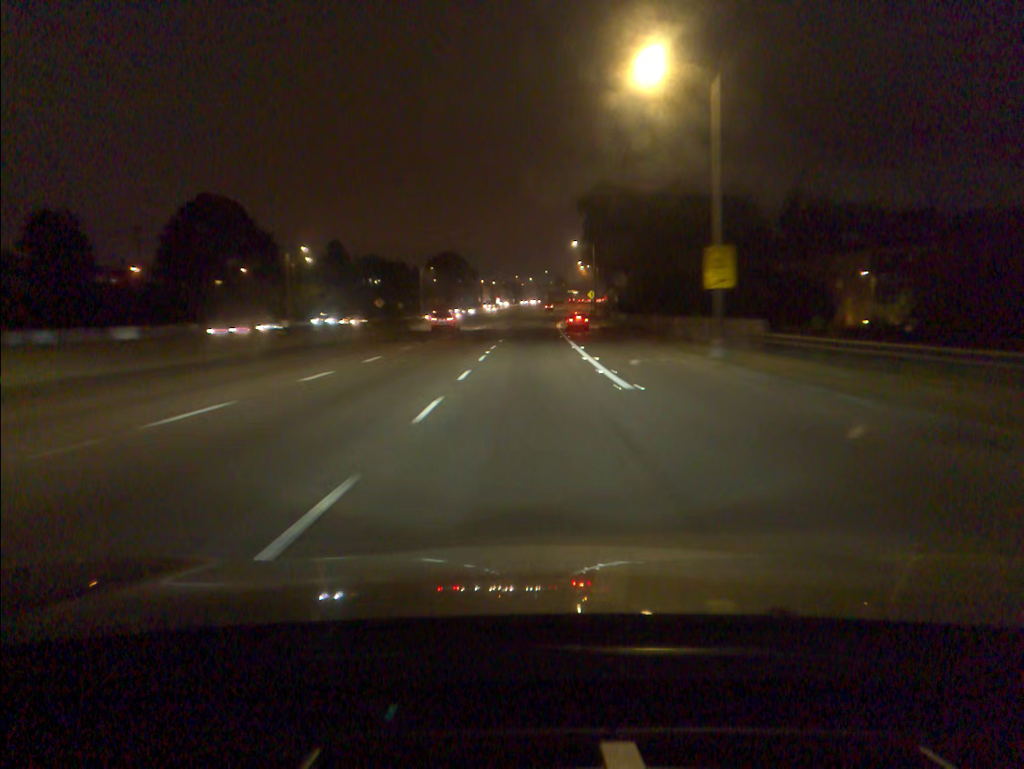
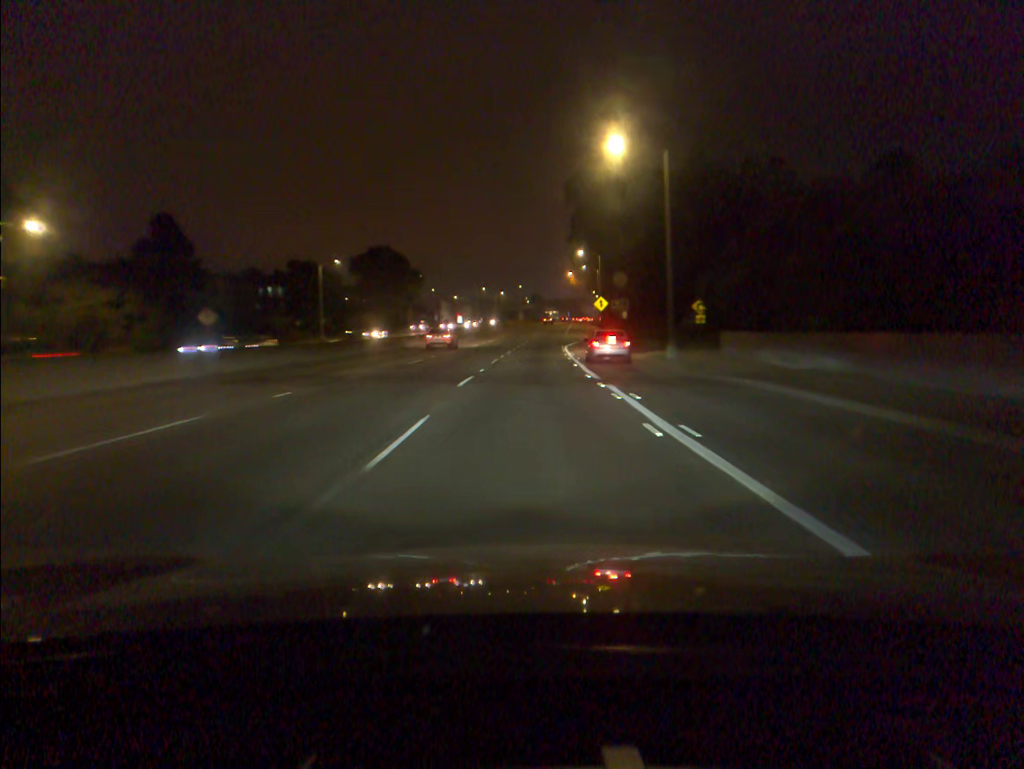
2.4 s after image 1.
(+1.1, +60.9) m; +2°
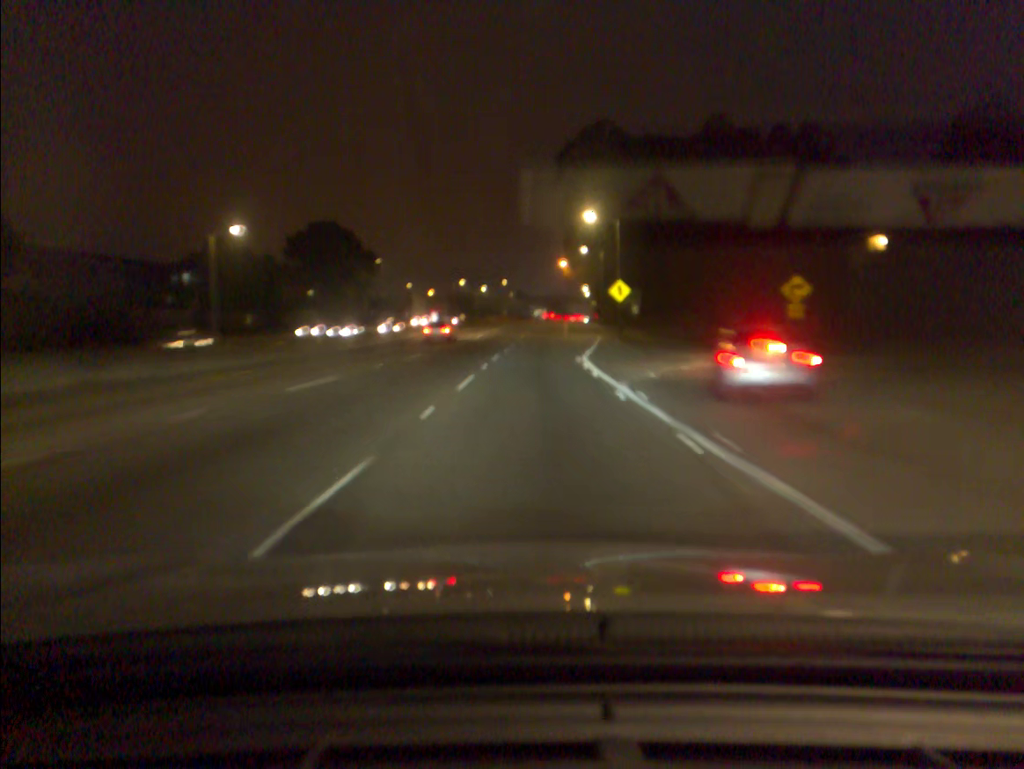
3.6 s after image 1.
(+0.2, +30.2) m; +1°
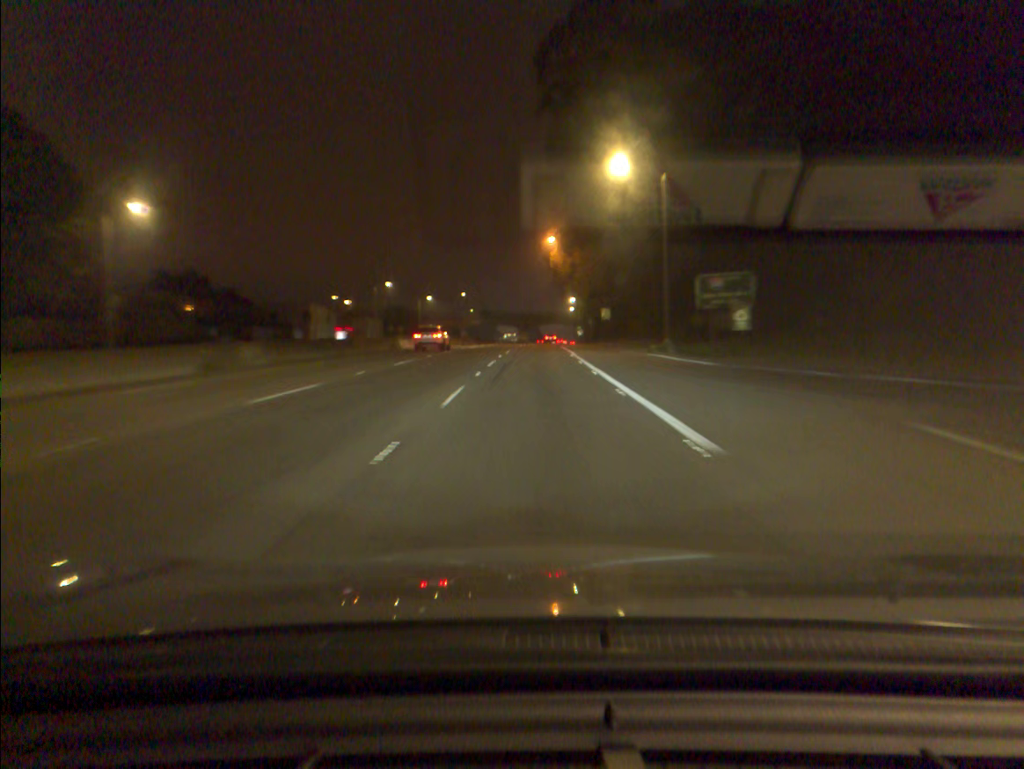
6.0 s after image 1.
(+1.7, +61.1) m; +2°
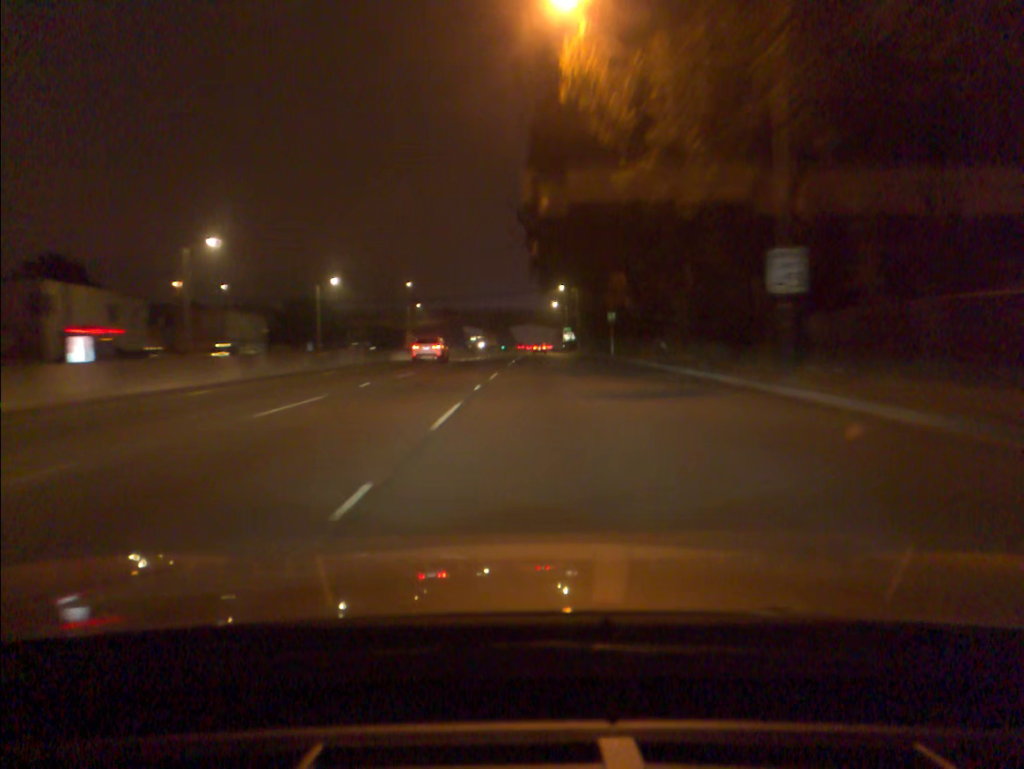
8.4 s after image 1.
(+1.1, +60.6) m; +2°
